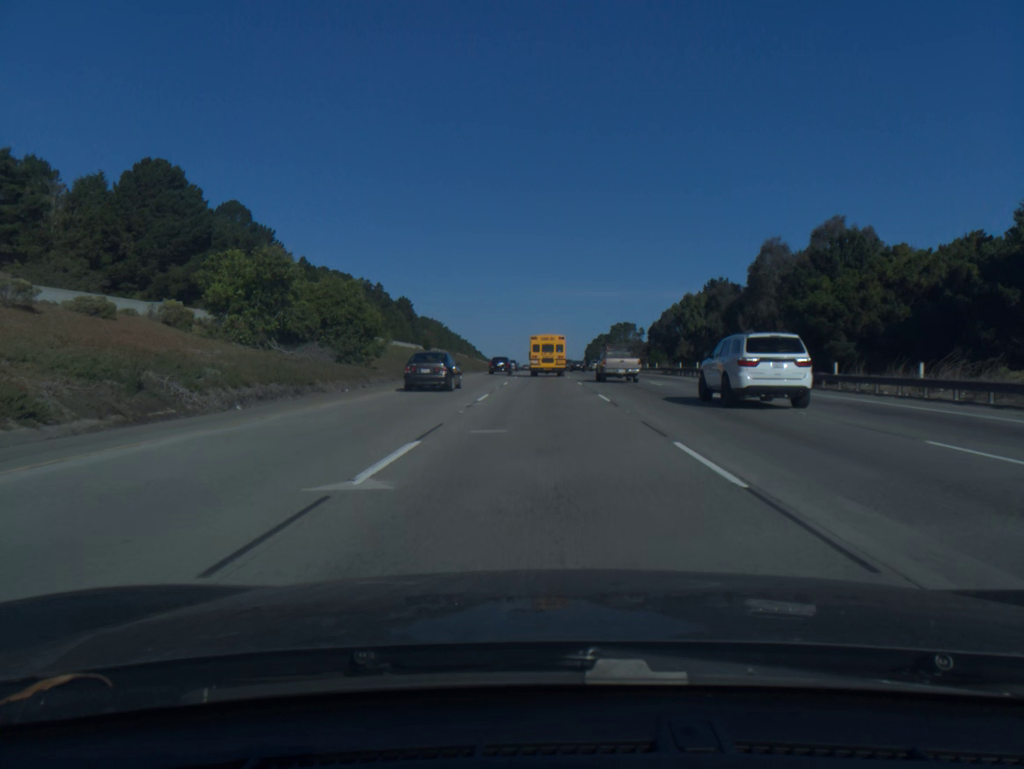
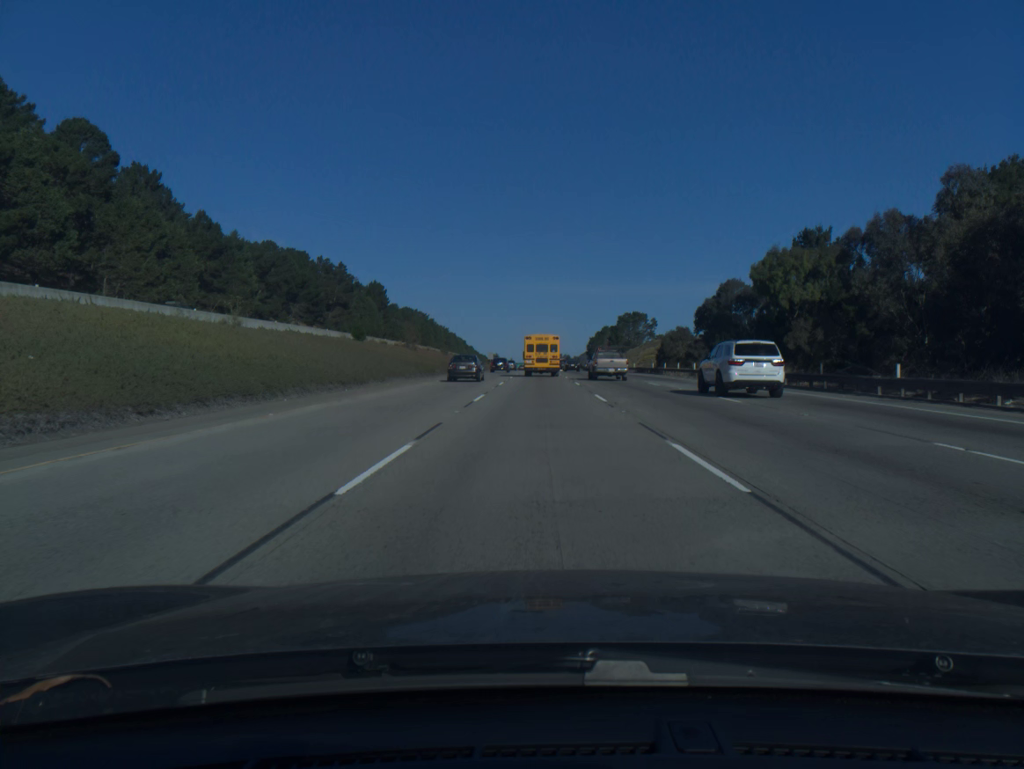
(+0.1, +44.1) m; 0°
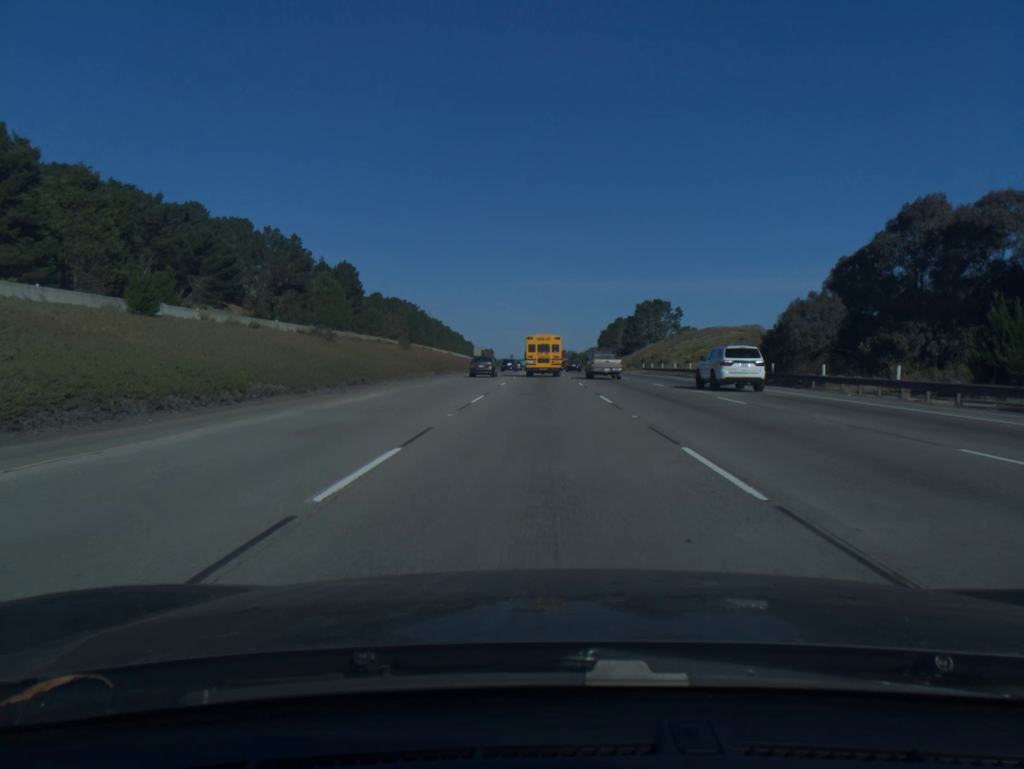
(0.0, +44.3) m; 0°
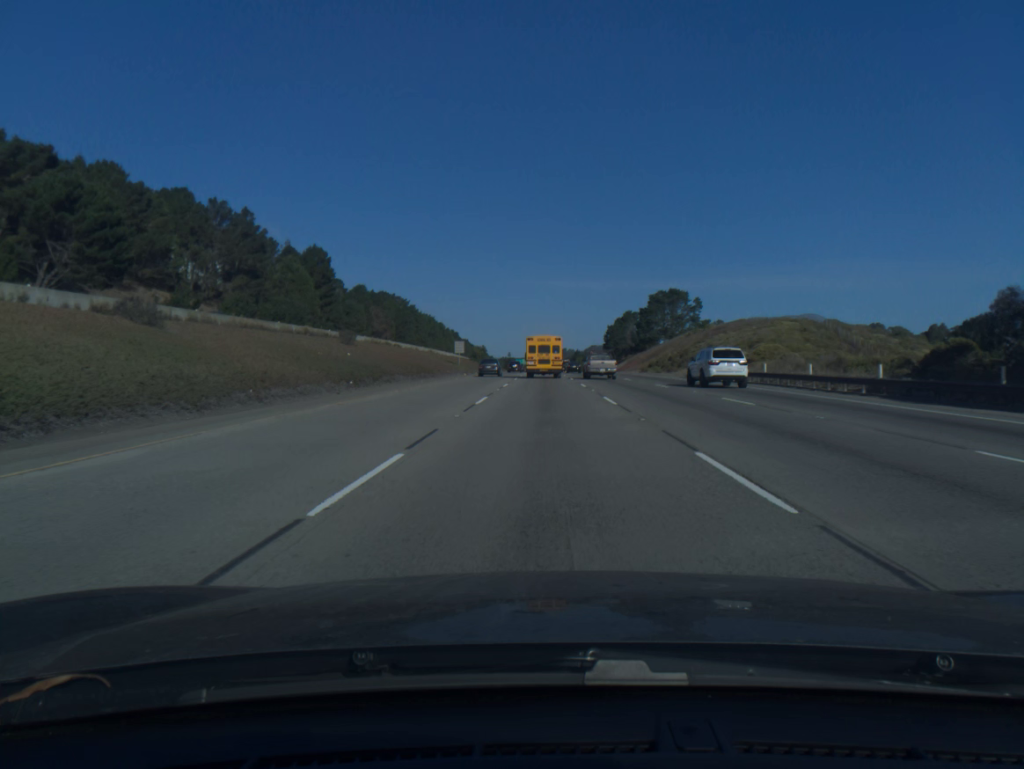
(0.0, +29.5) m; 0°
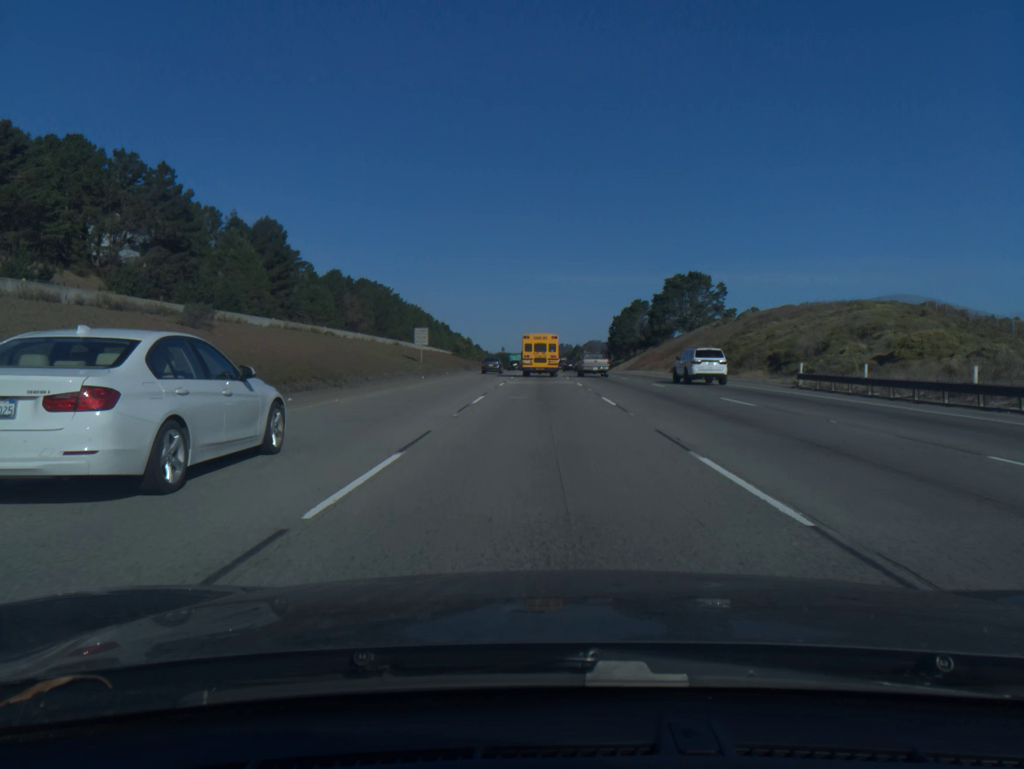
(0.0, +29.5) m; 0°
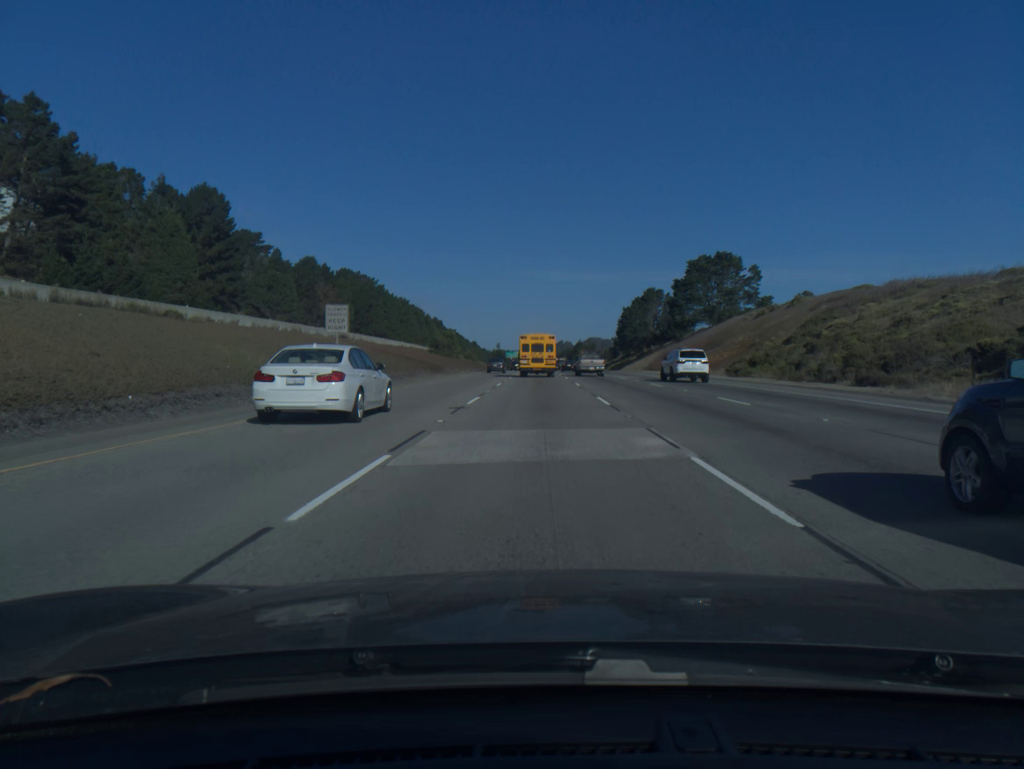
(0.0, +29.5) m; 0°
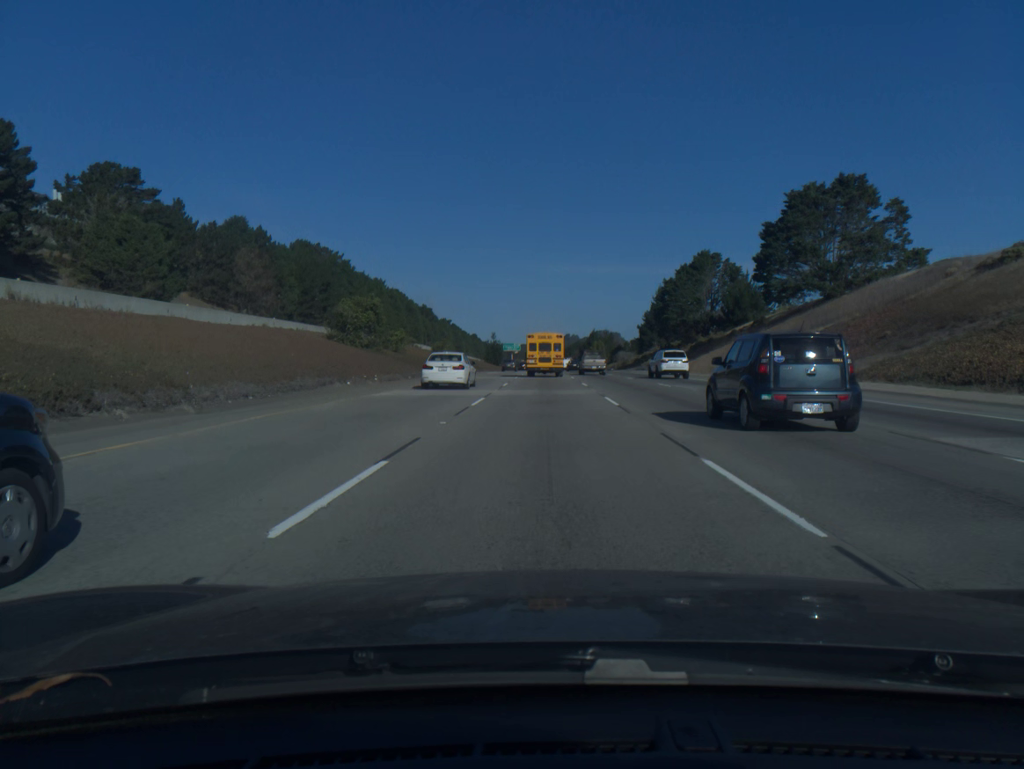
(-0.2, +58.8) m; 0°
